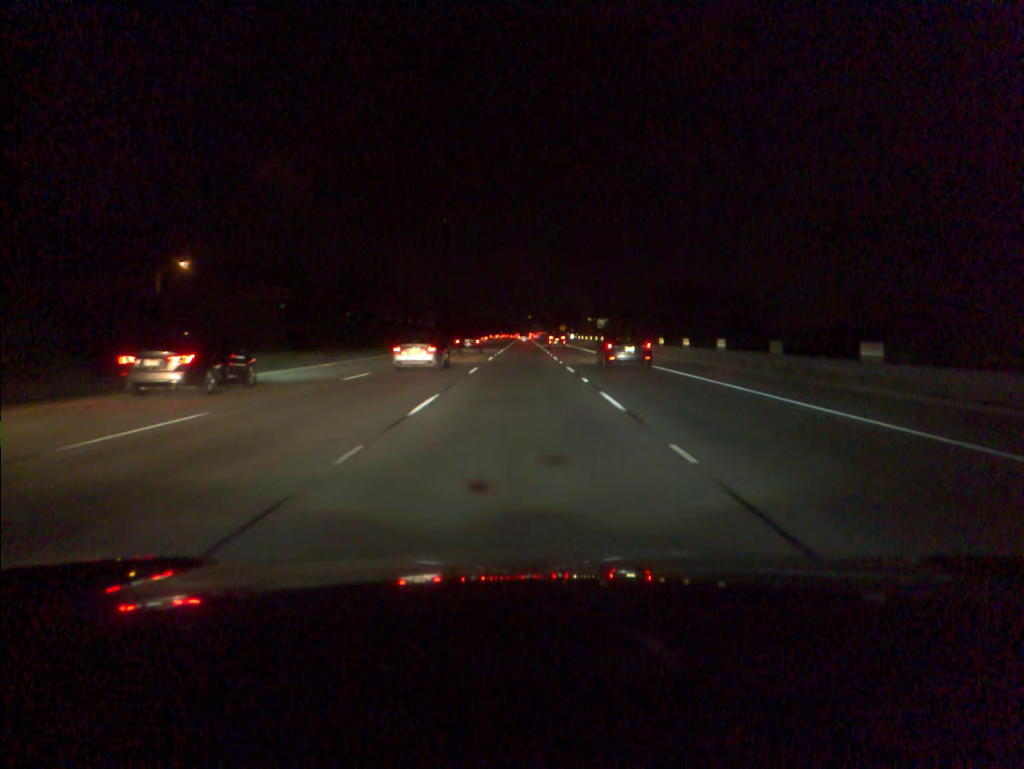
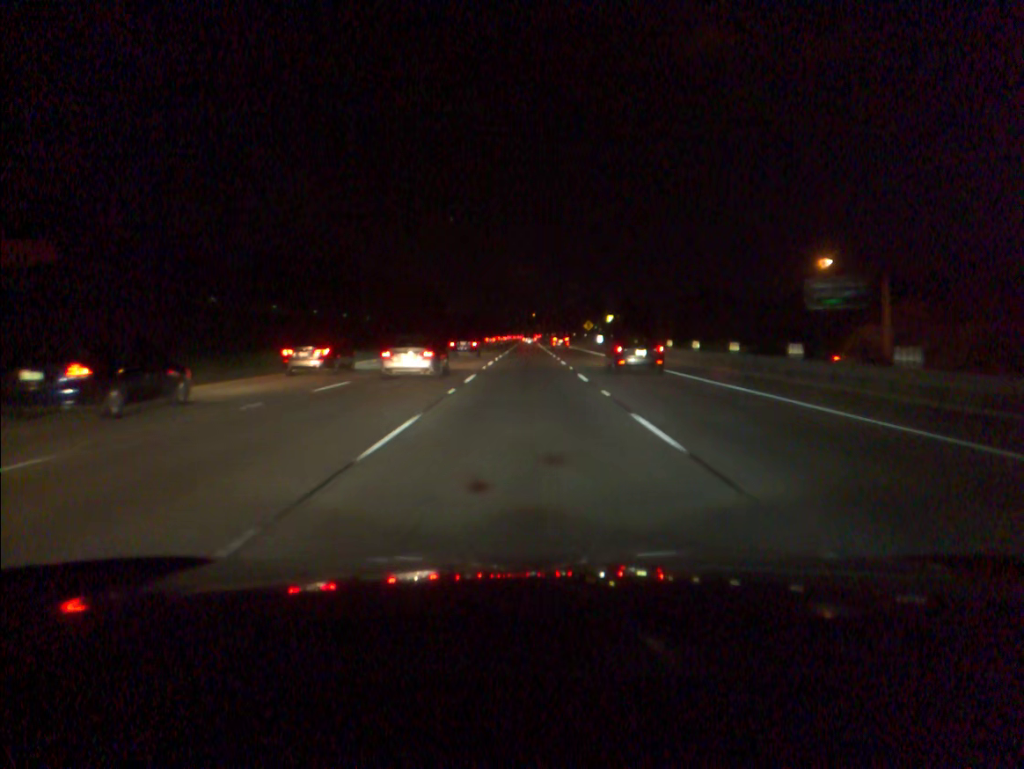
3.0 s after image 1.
(0.0, +77.6) m; 0°
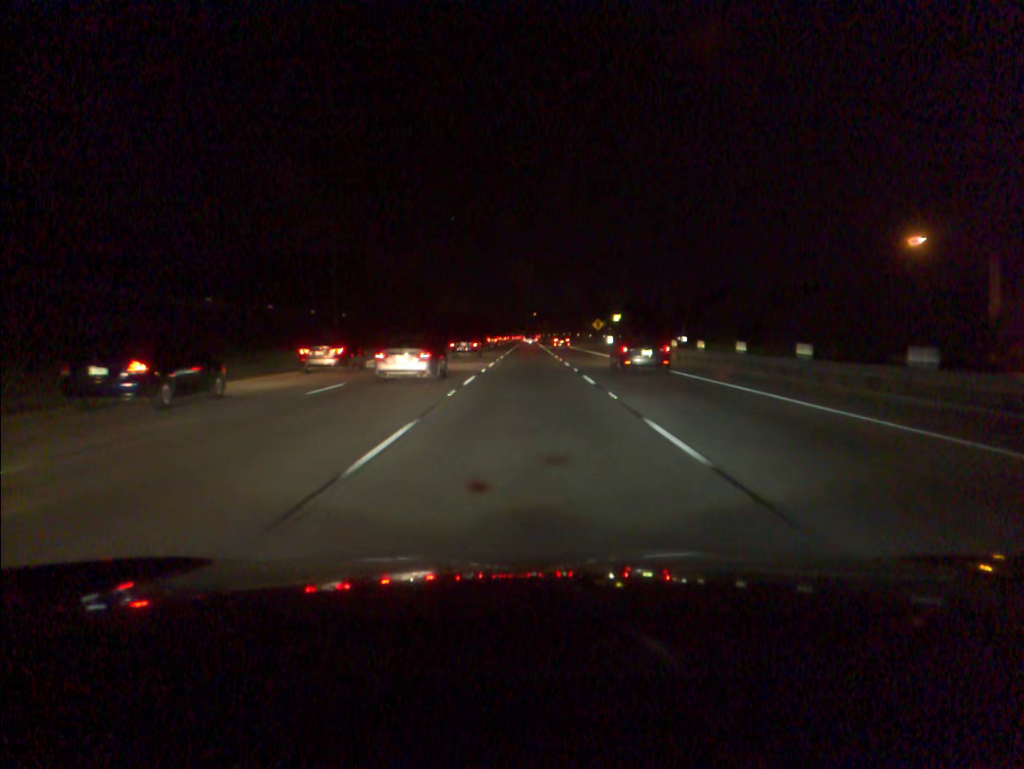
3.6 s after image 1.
(0.0, +15.7) m; 0°
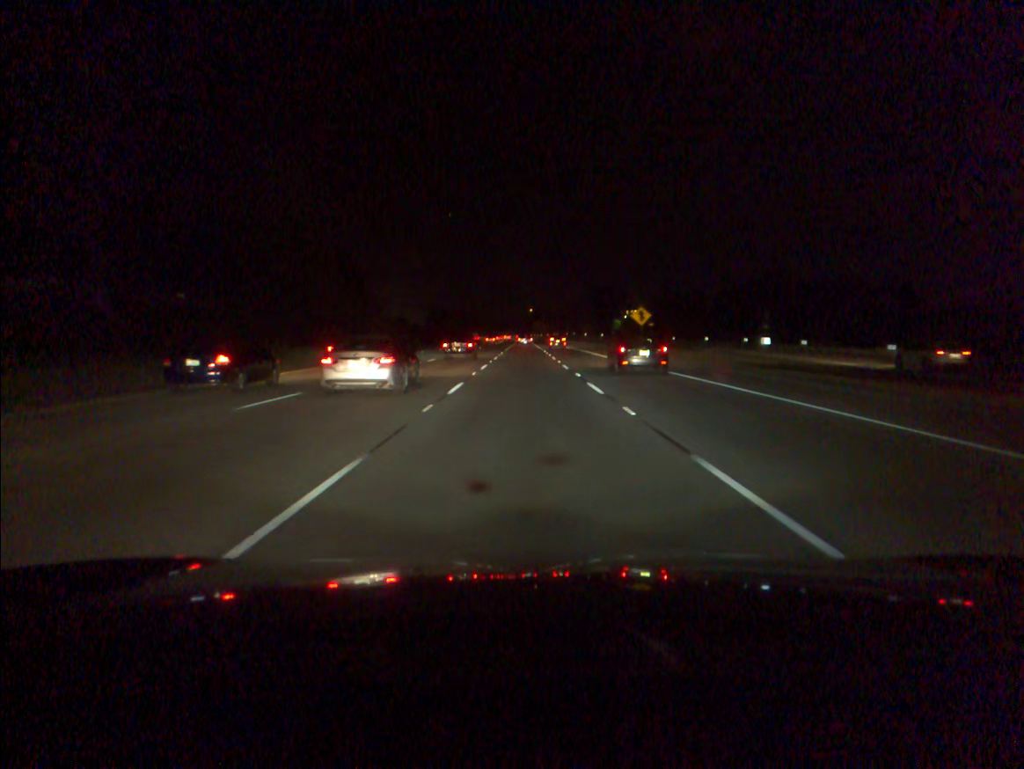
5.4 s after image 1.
(+0.2, +47.6) m; 0°
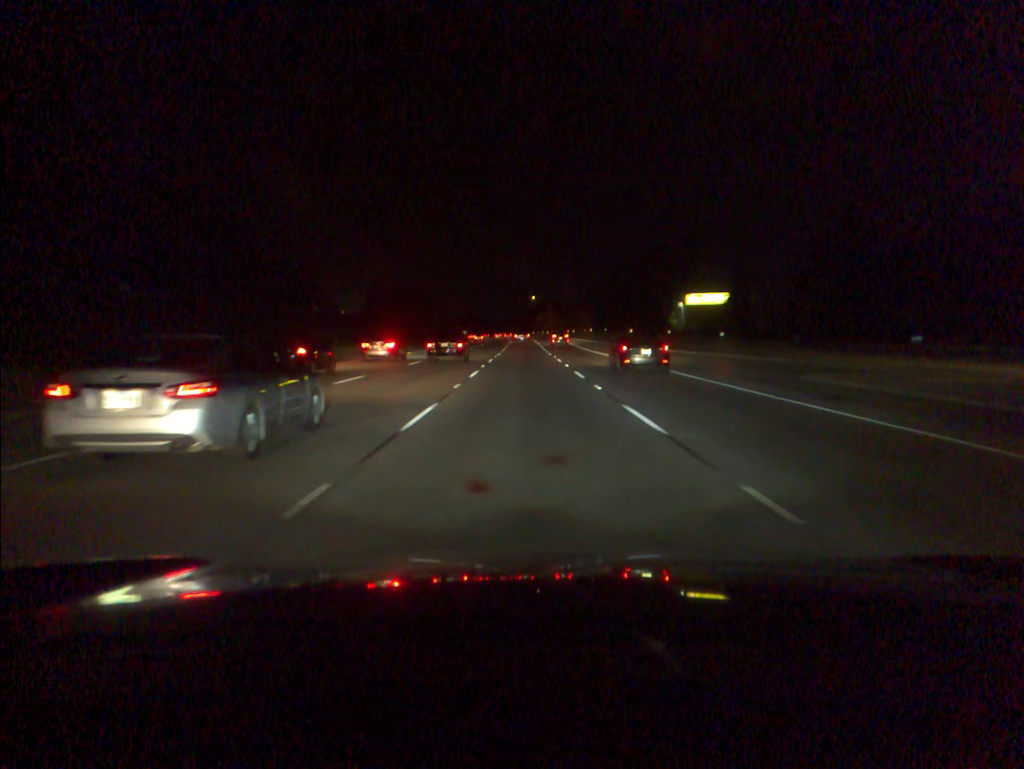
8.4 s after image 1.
(-0.1, +80.6) m; 0°
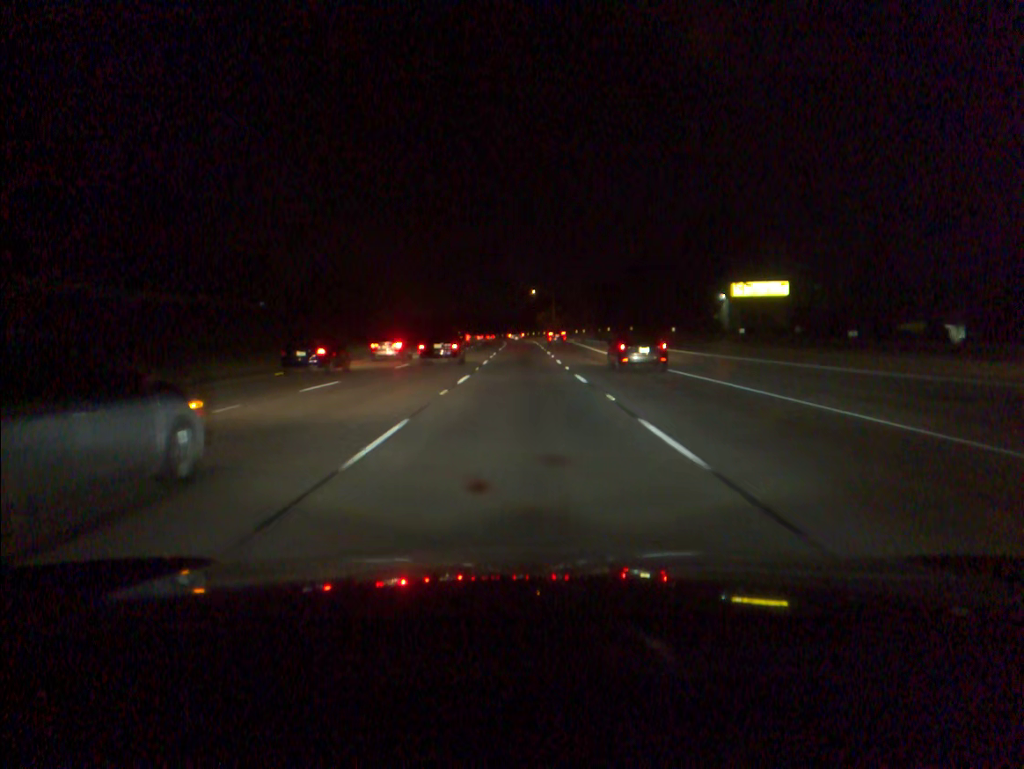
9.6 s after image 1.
(0.0, +32.3) m; 0°
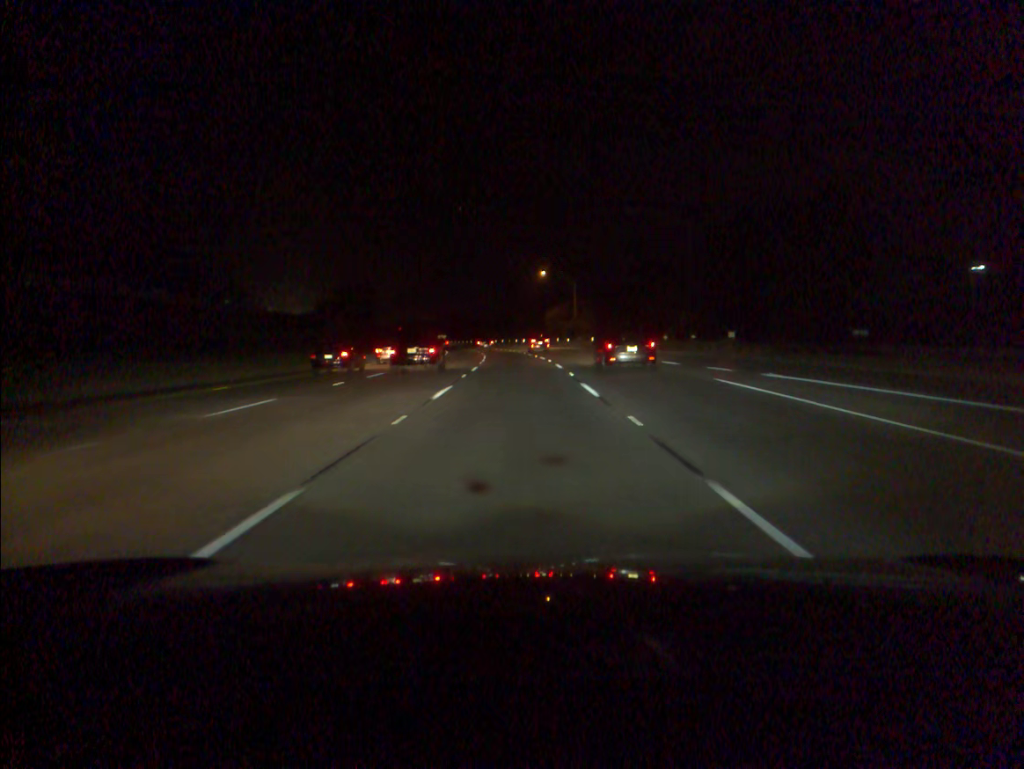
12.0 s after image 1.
(-0.1, +63.9) m; 0°
